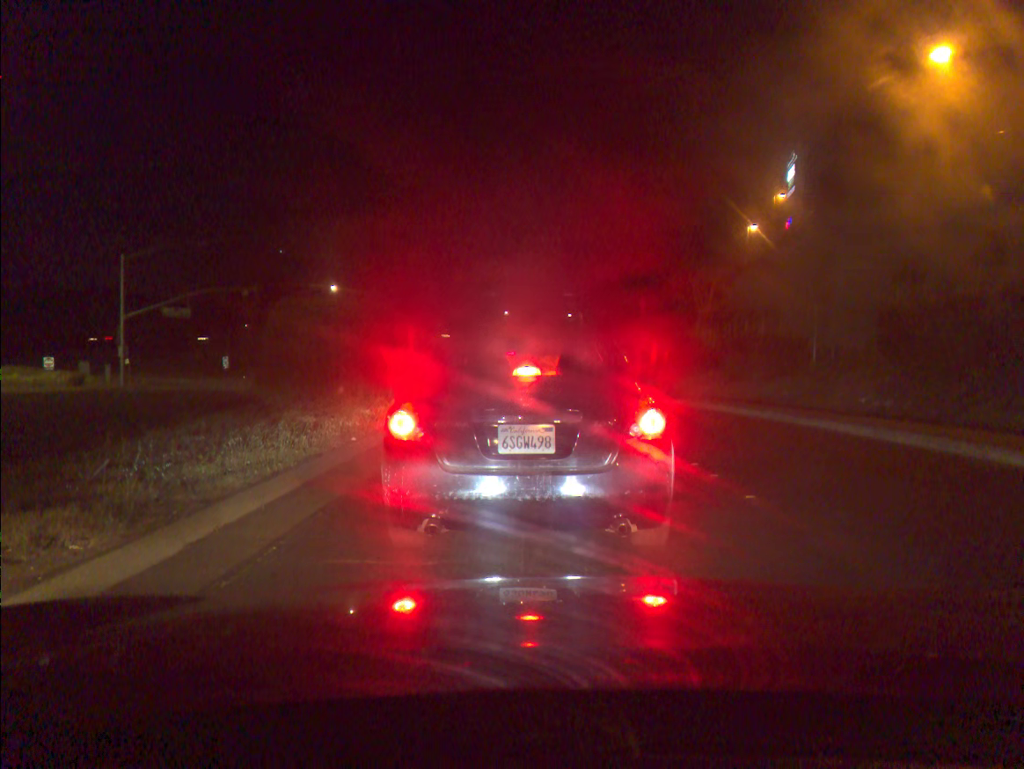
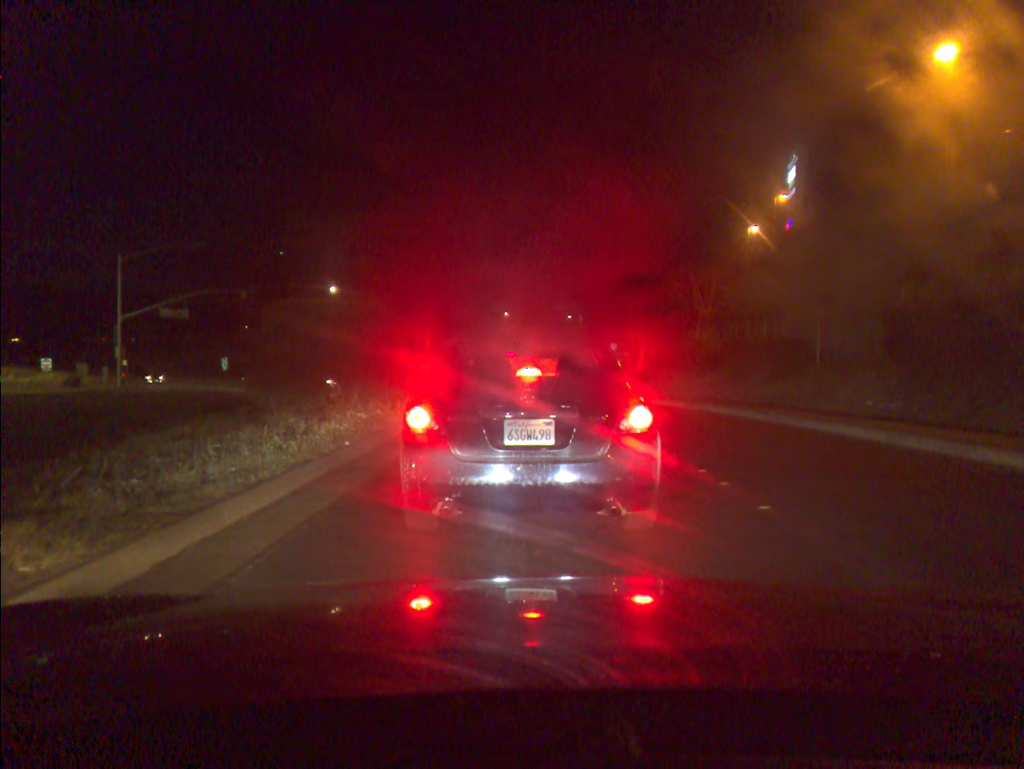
(0.0, +0.4) m; 0°
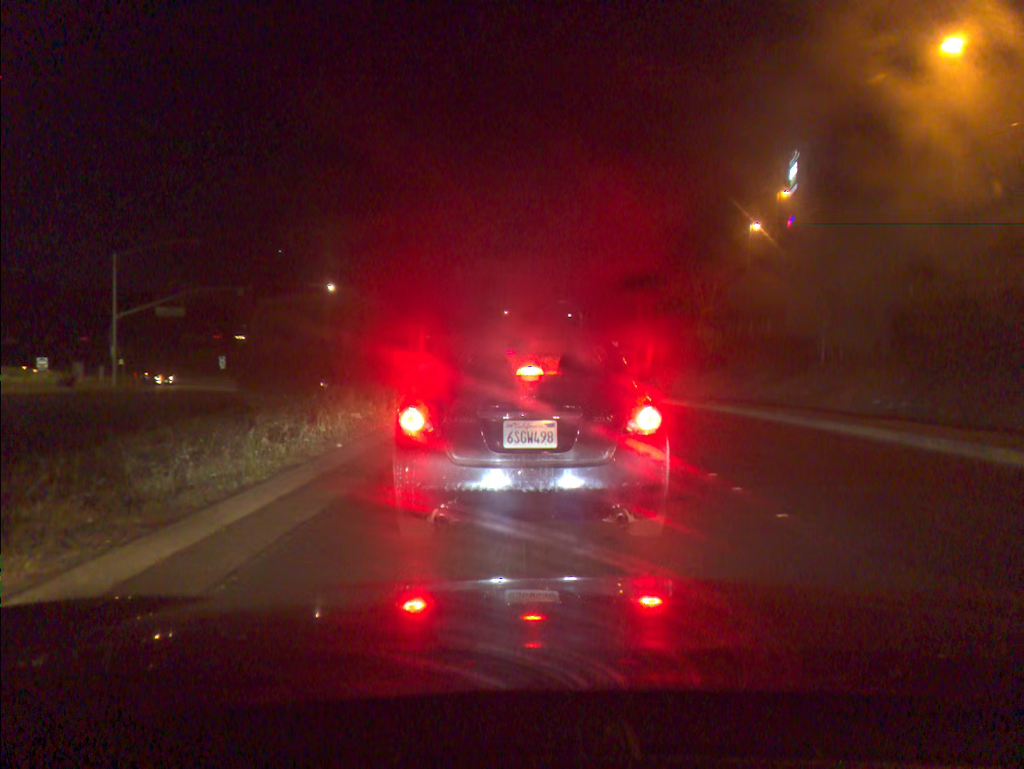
(0.0, +0.4) m; 0°
